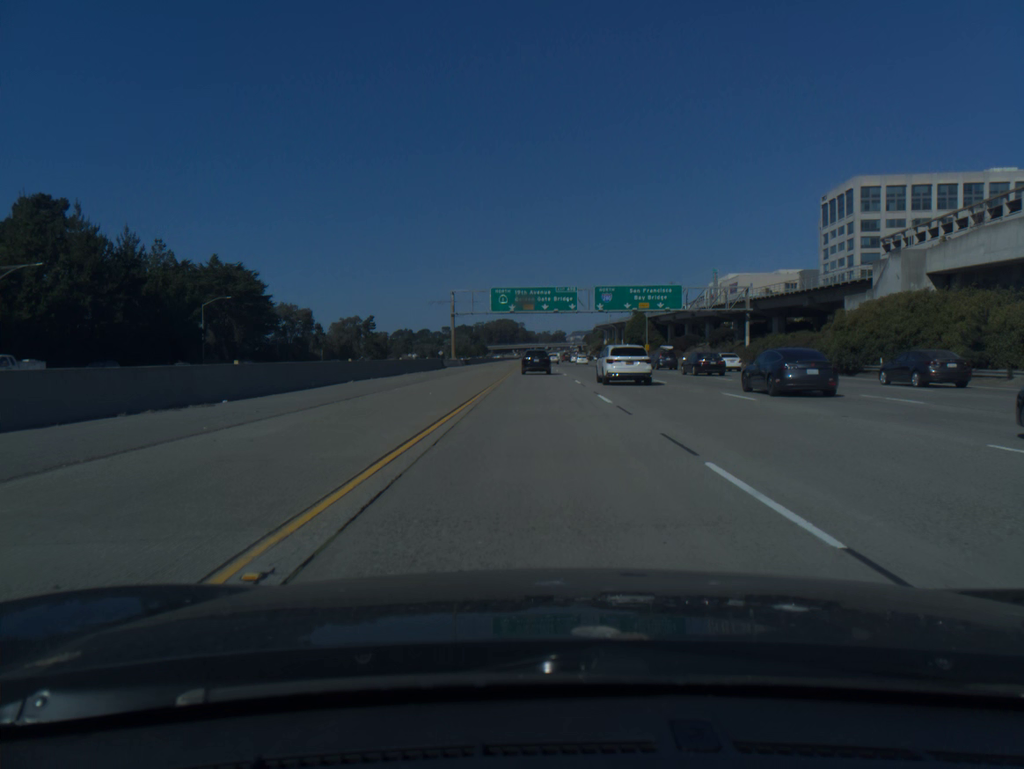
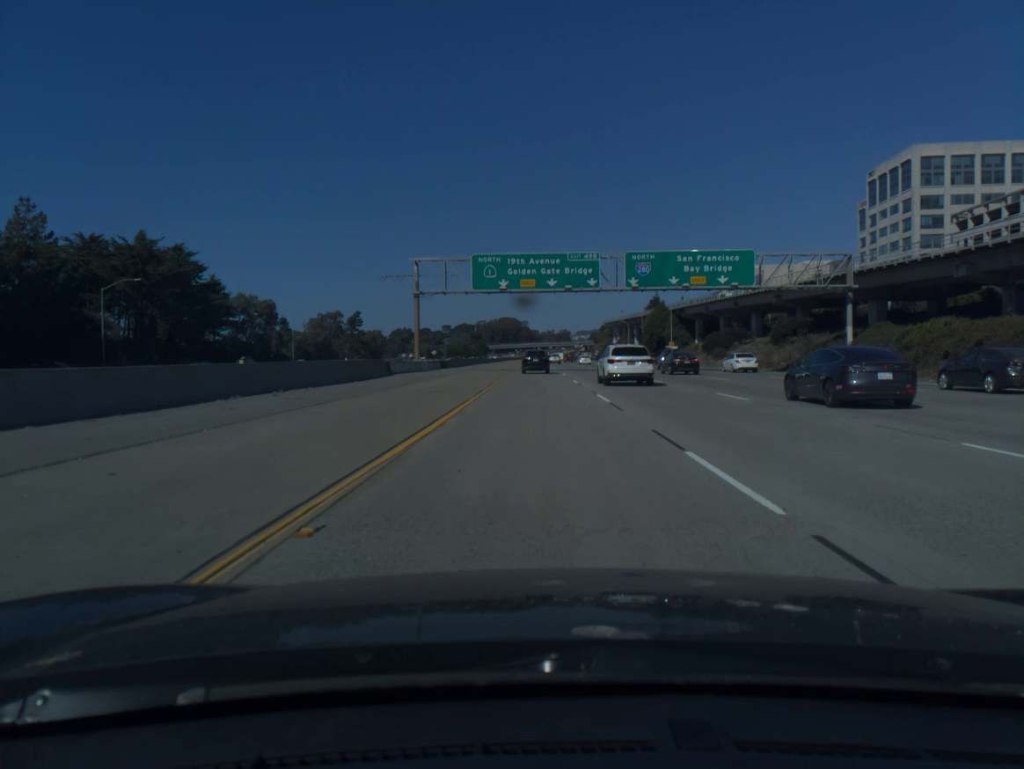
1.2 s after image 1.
(0.0, +28.3) m; 0°
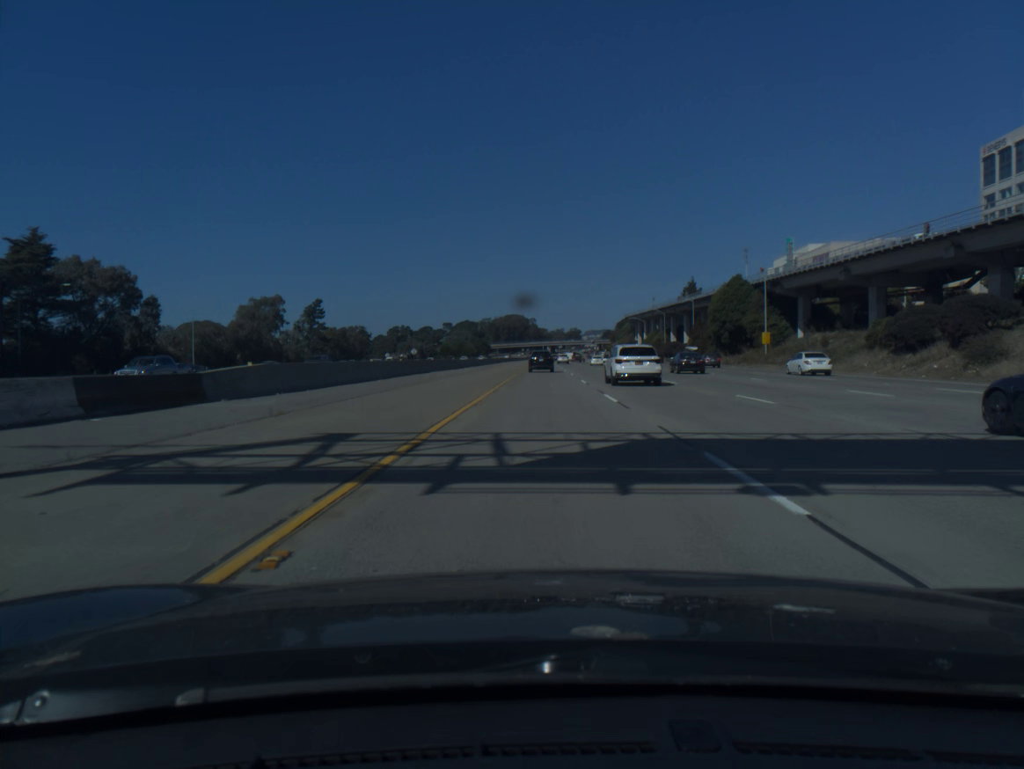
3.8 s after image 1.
(-0.4, +58.4) m; -1°
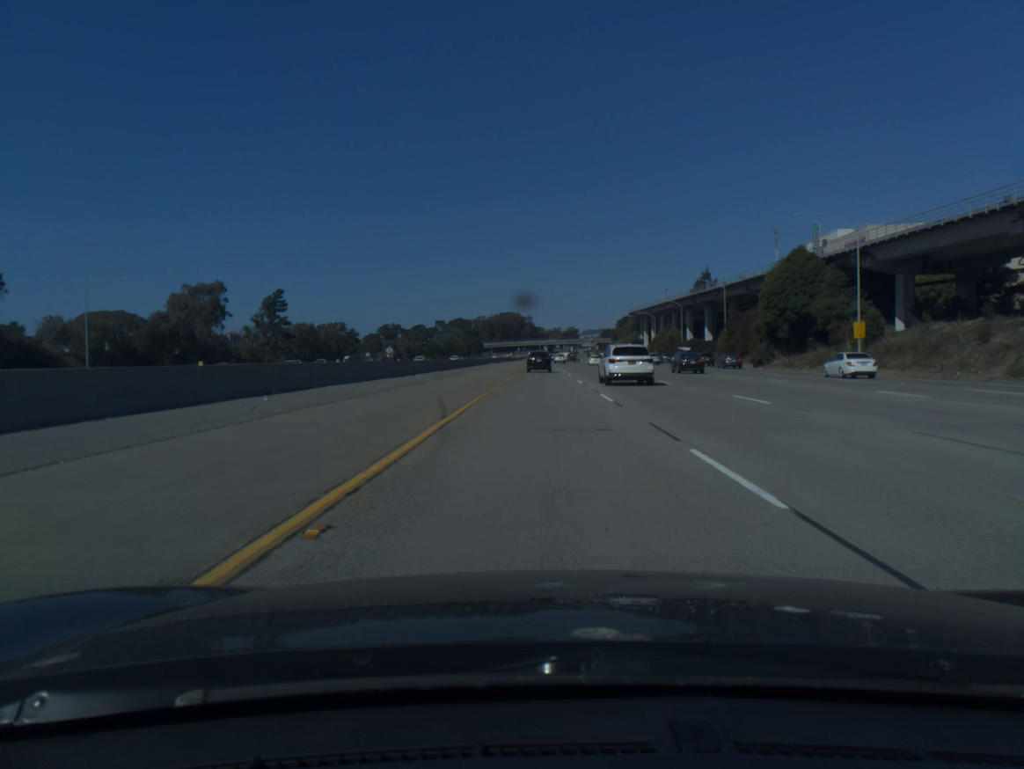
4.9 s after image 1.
(0.0, +28.8) m; 0°
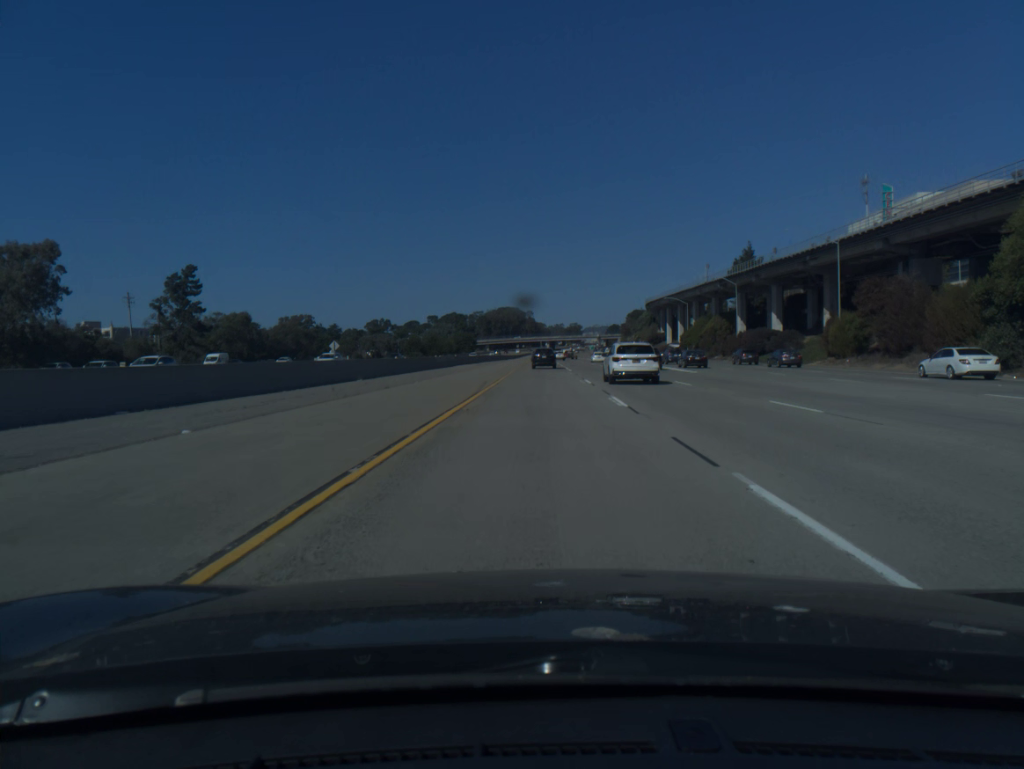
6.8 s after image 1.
(0.0, +46.5) m; 0°
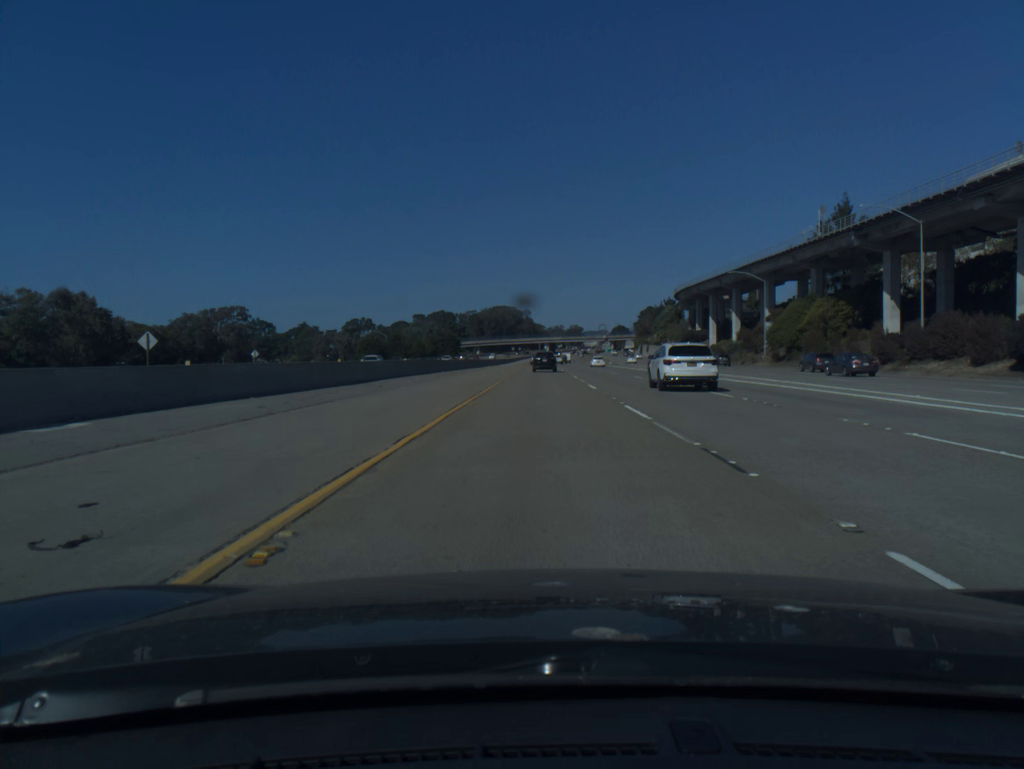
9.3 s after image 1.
(-0.1, +61.1) m; 0°
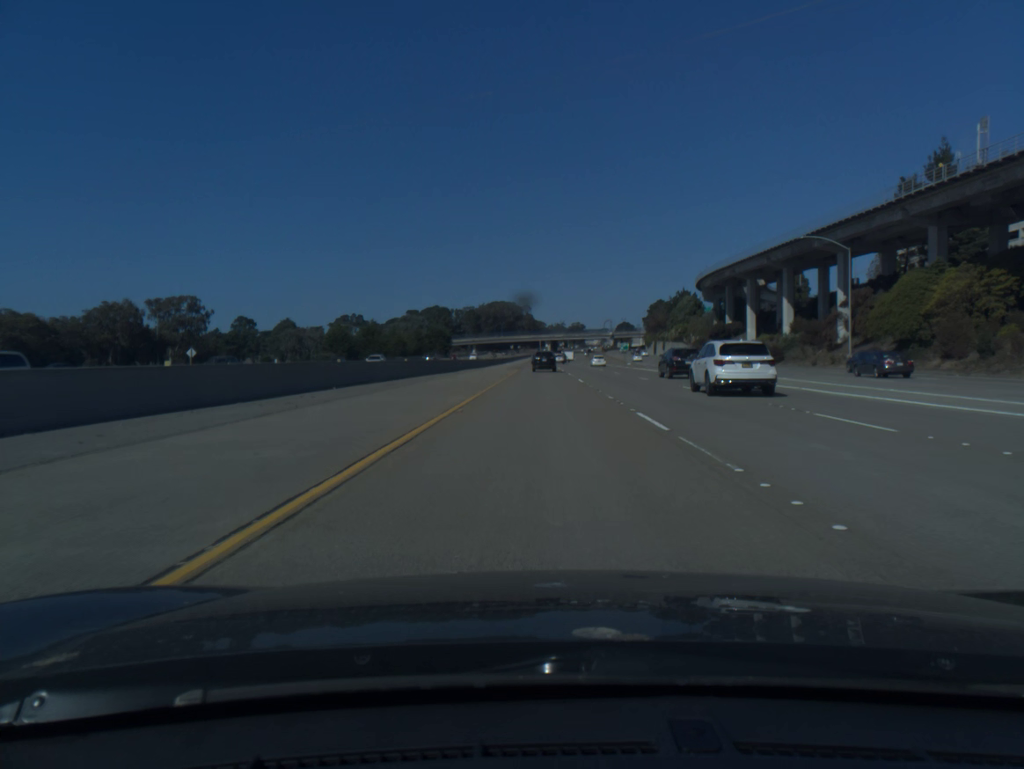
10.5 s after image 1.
(0.0, +31.5) m; 0°
